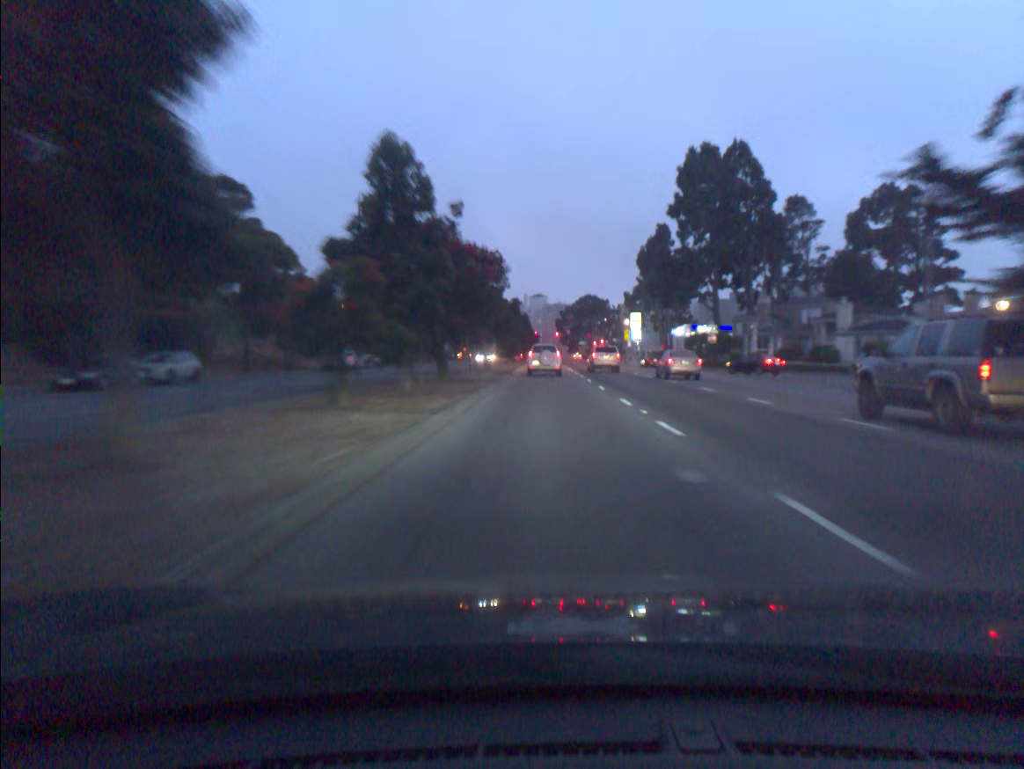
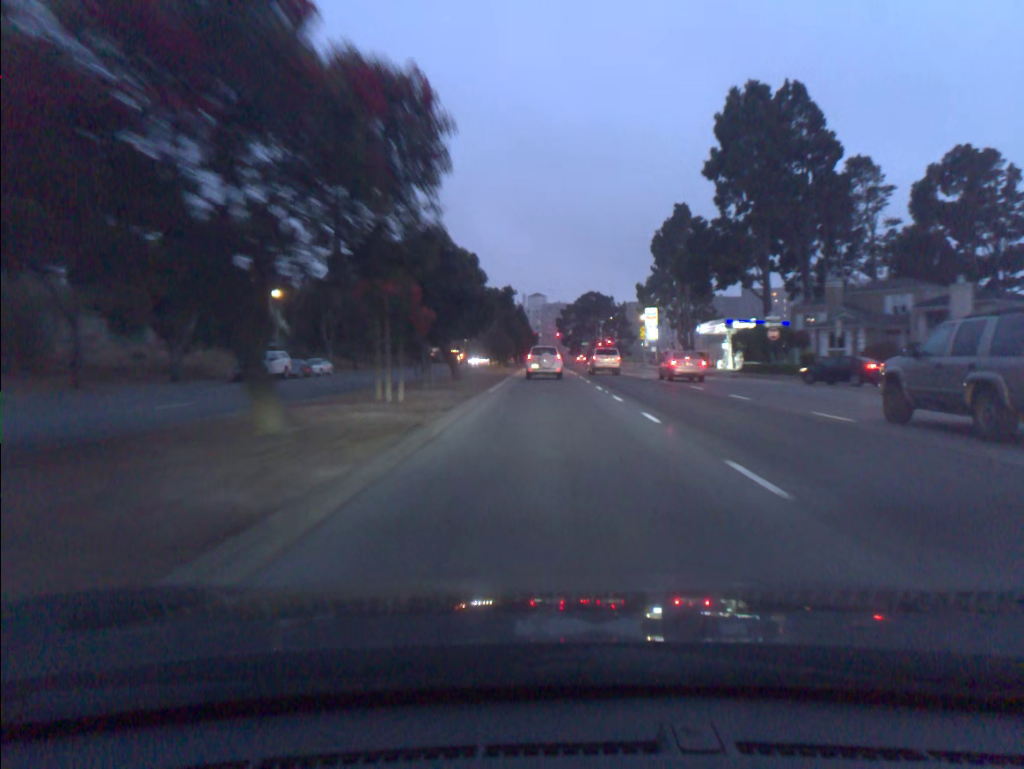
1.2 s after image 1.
(0.0, +19.3) m; 0°
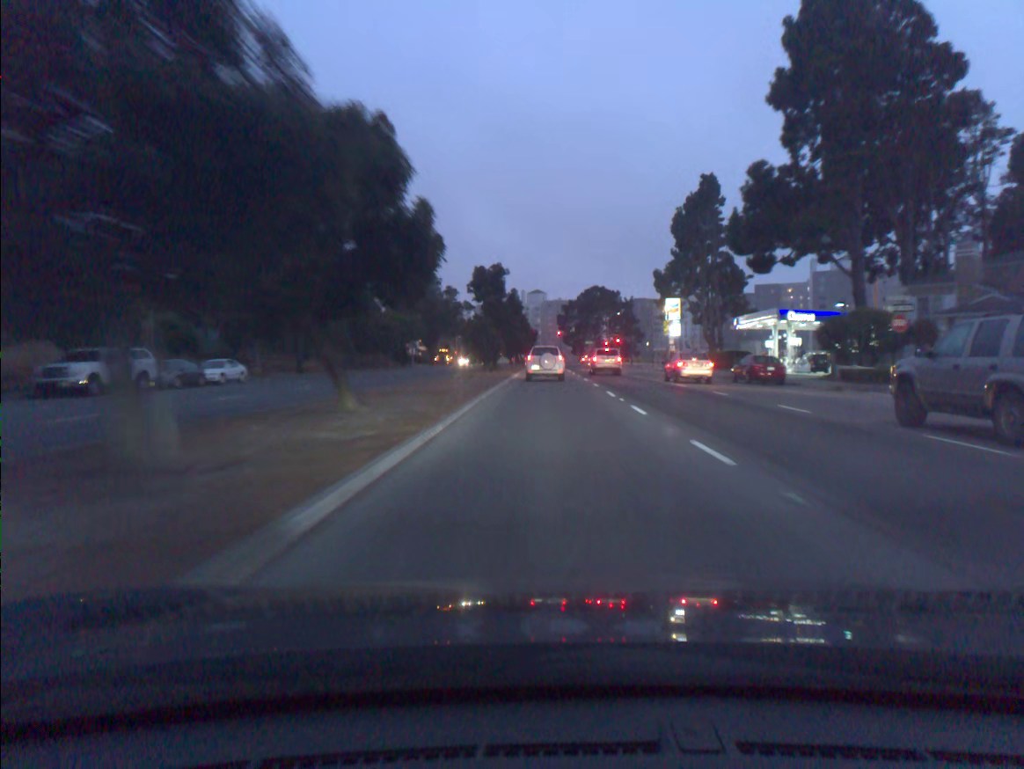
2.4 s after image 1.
(0.0, +18.8) m; 0°
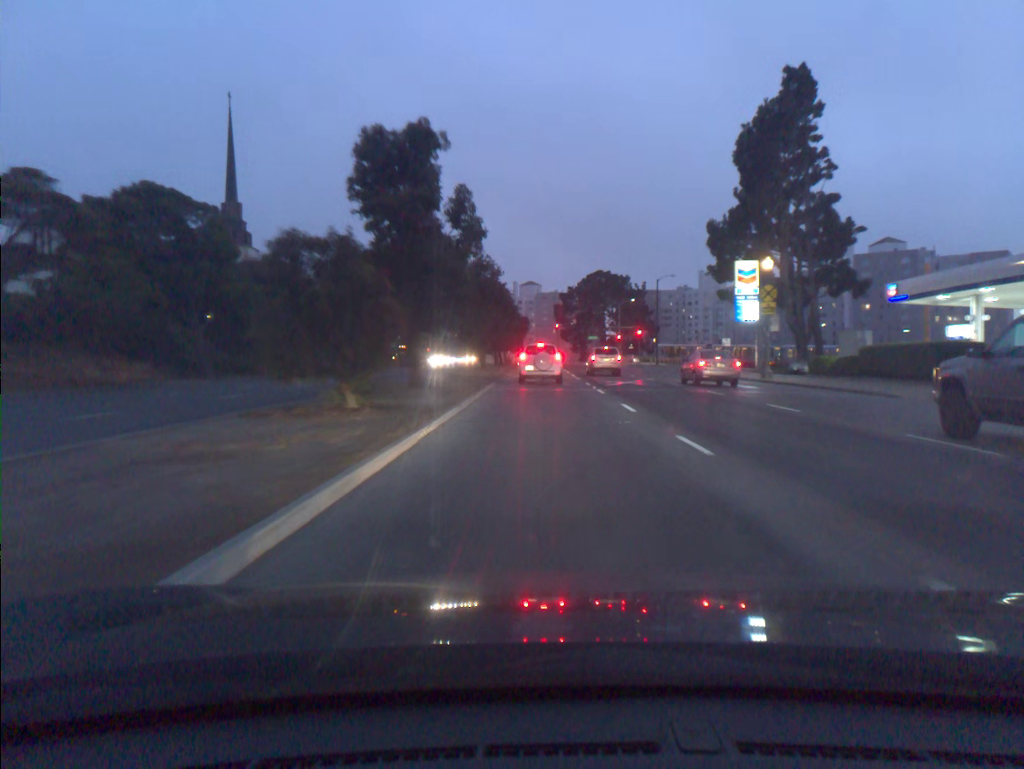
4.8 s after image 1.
(+0.1, +36.2) m; 0°
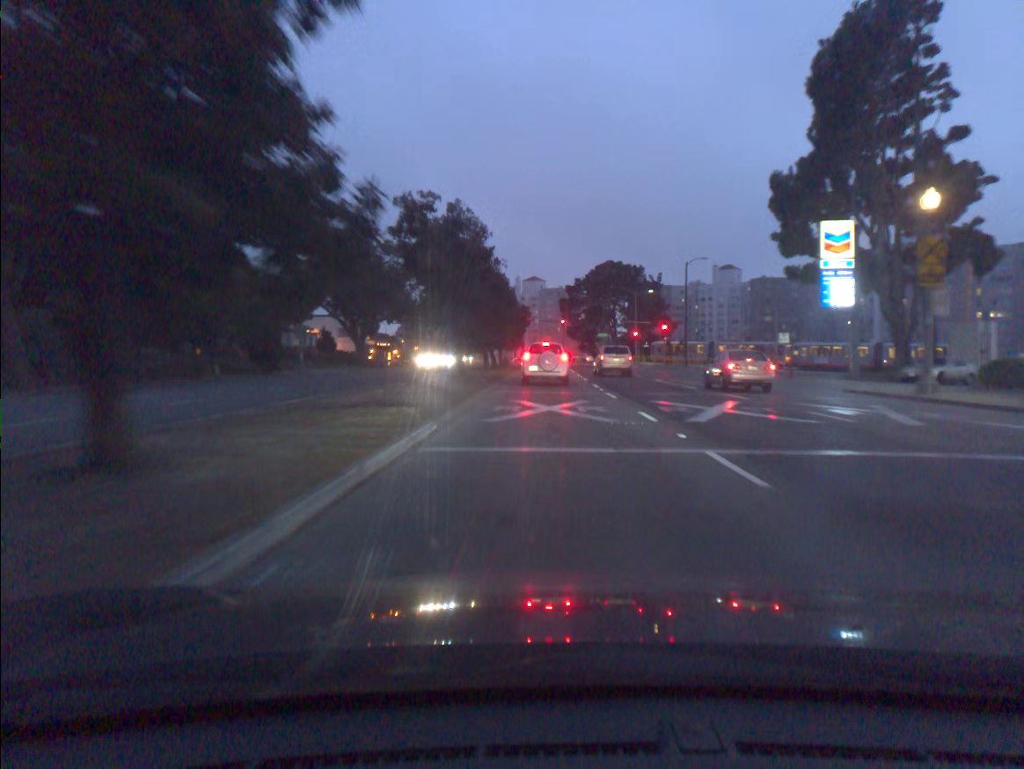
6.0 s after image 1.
(0.0, +17.3) m; 0°
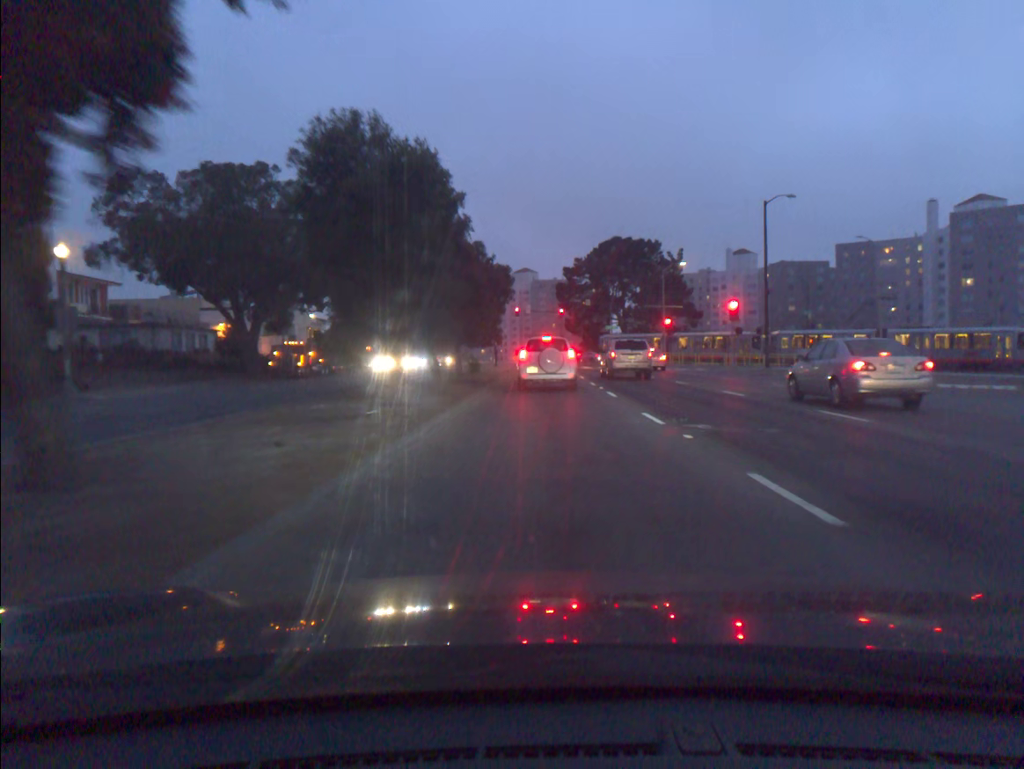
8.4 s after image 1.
(+0.1, +31.5) m; +1°
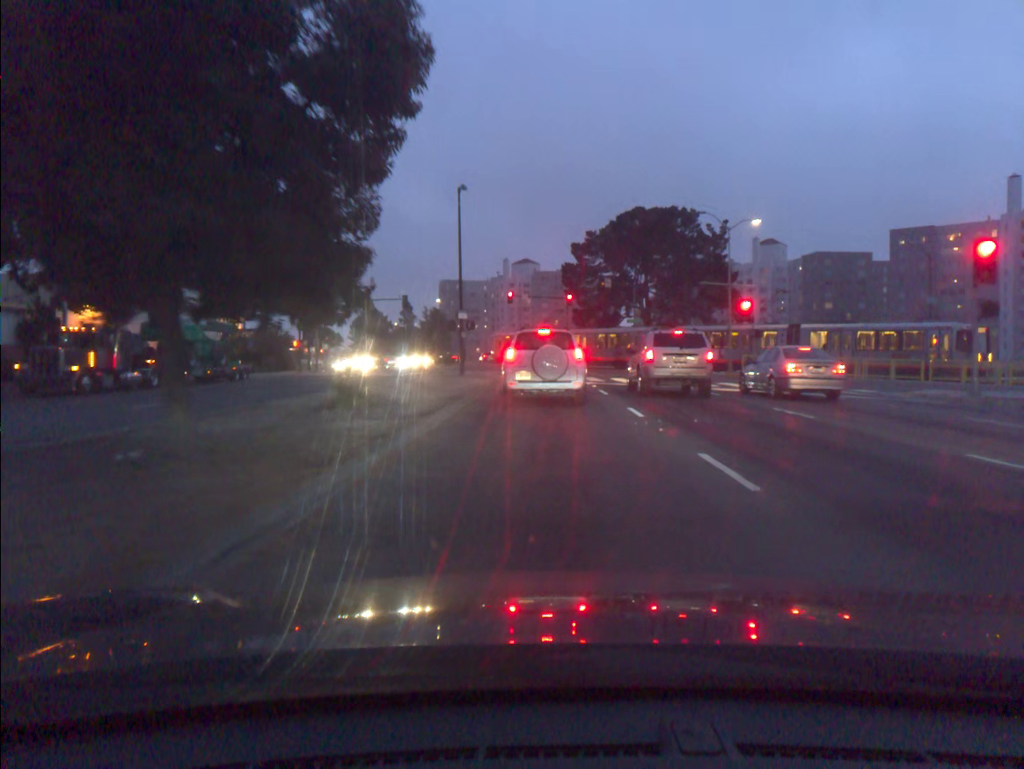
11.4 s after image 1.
(-0.1, +29.0) m; 0°
